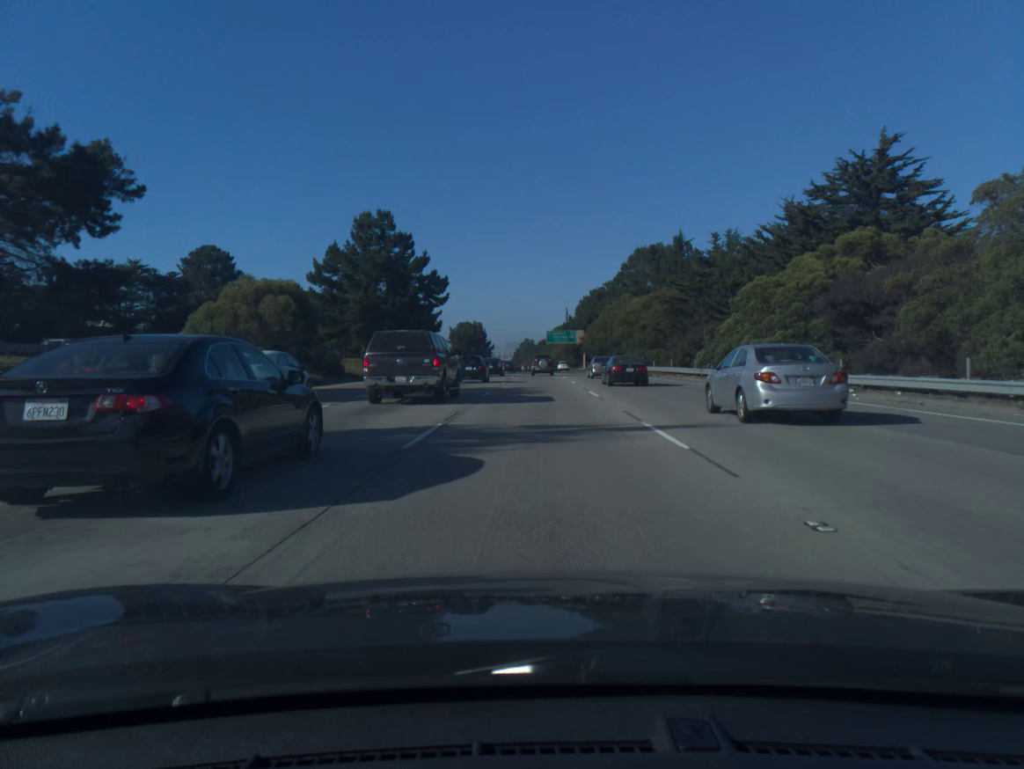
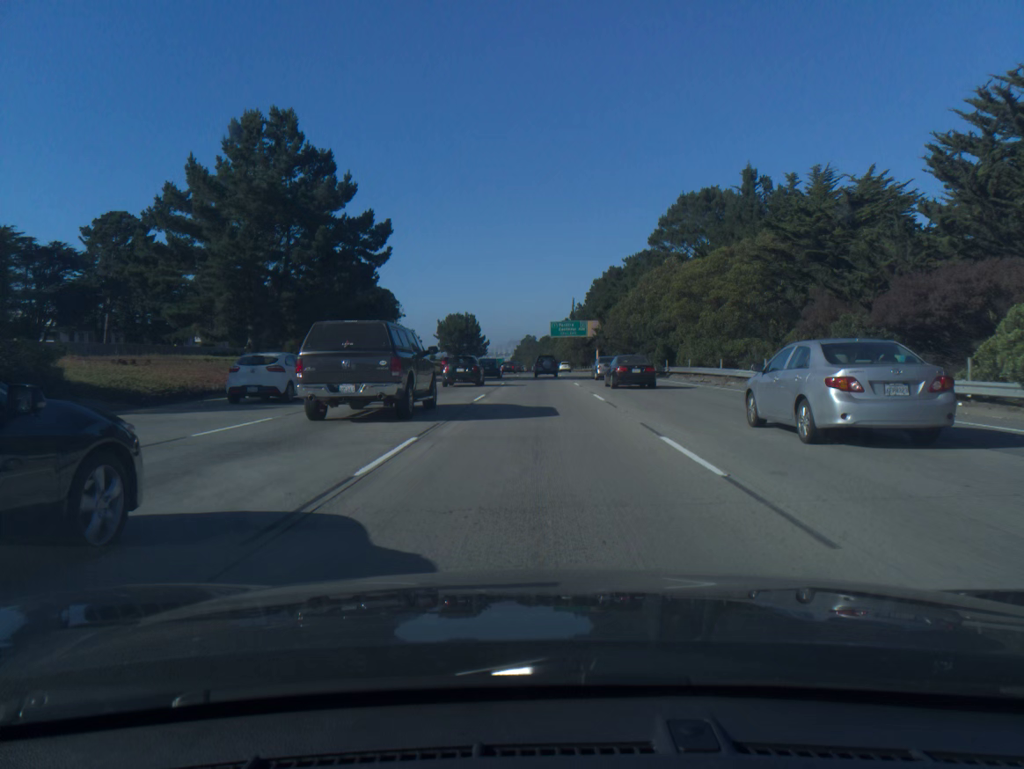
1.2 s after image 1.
(0.0, +31.7) m; 0°
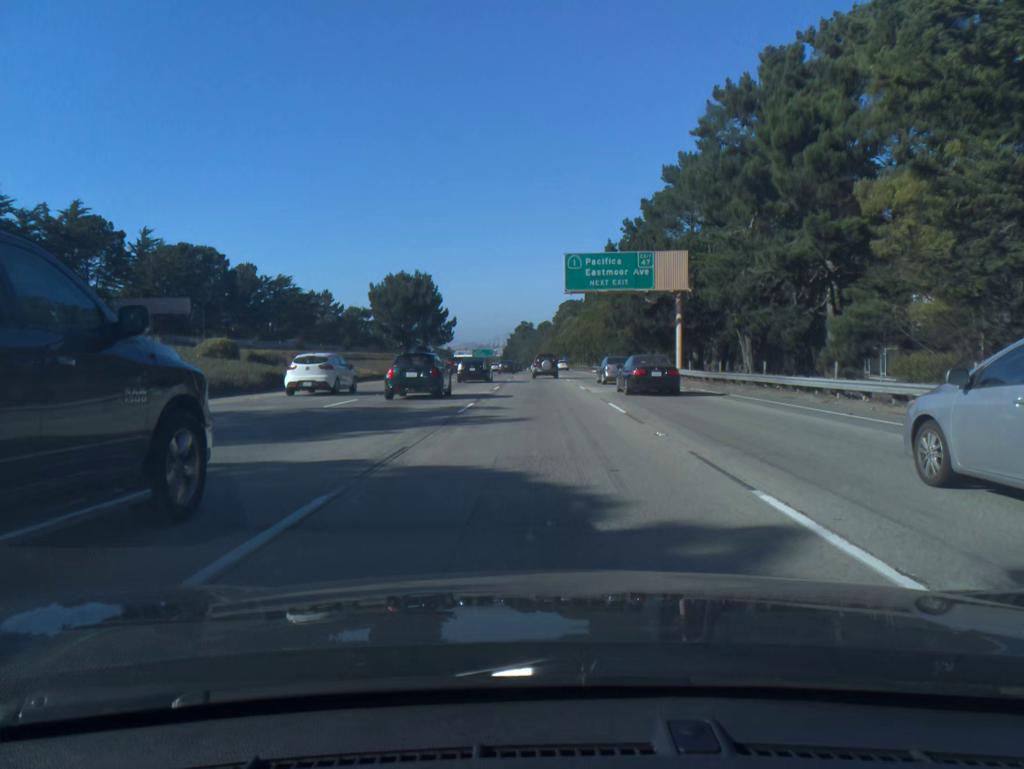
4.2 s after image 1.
(-0.2, +78.0) m; 0°
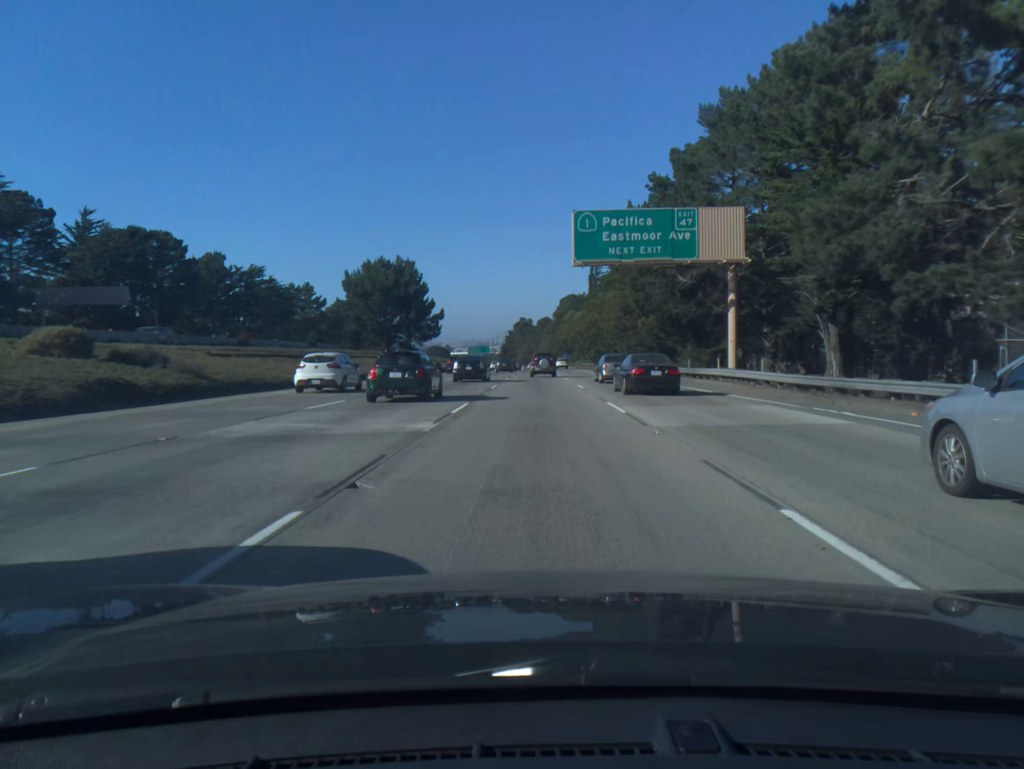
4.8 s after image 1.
(0.0, +15.3) m; 0°
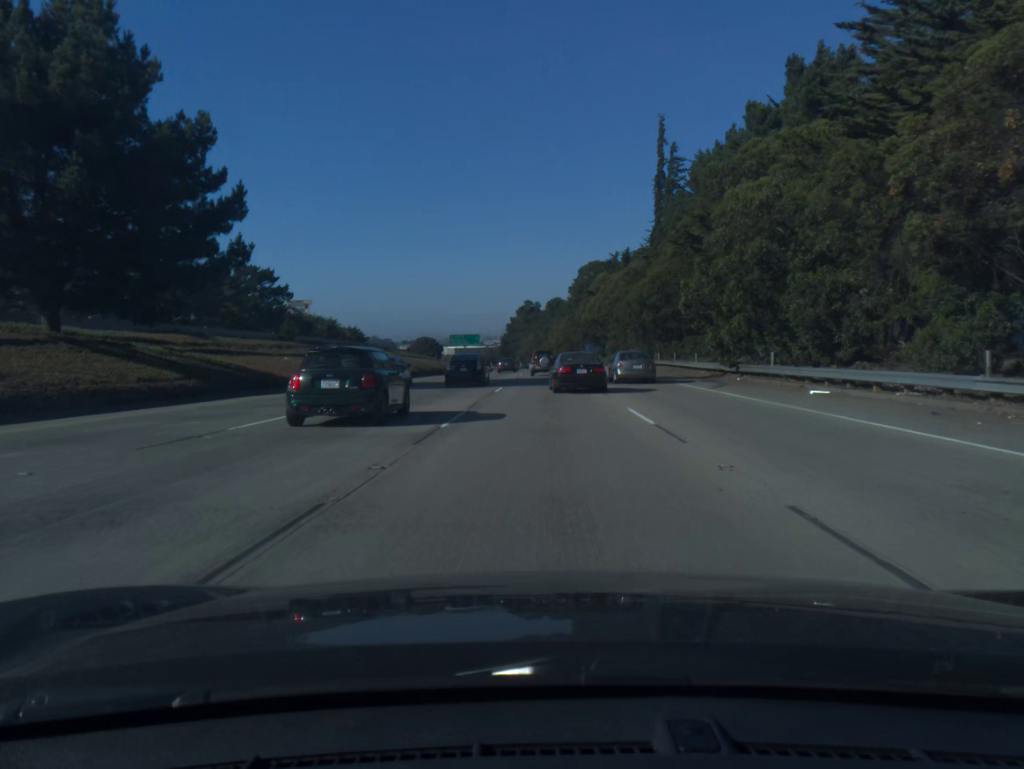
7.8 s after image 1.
(-0.5, +76.2) m; -1°
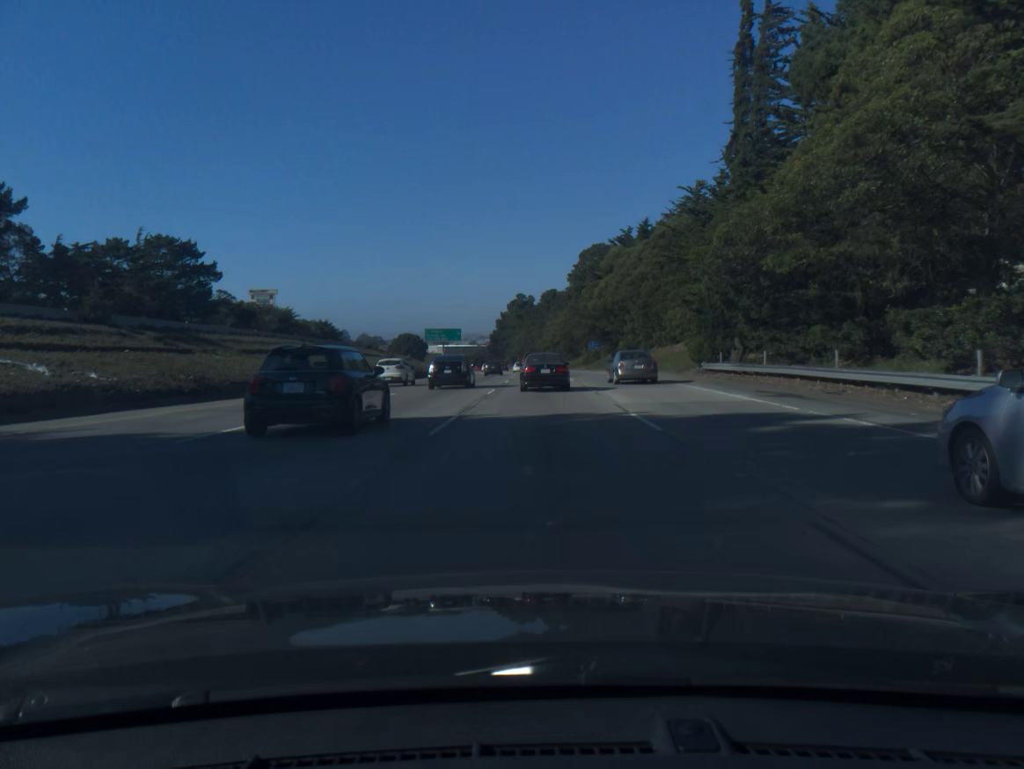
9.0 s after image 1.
(+0.1, +30.5) m; 0°
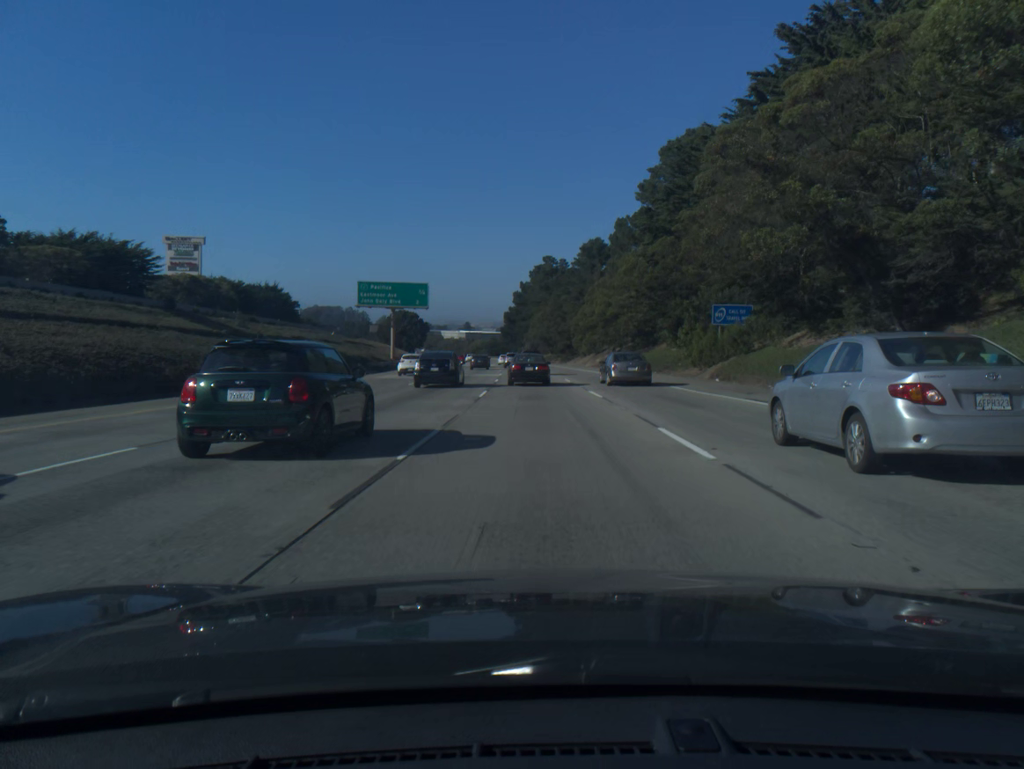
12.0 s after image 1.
(-0.9, +76.3) m; -2°
